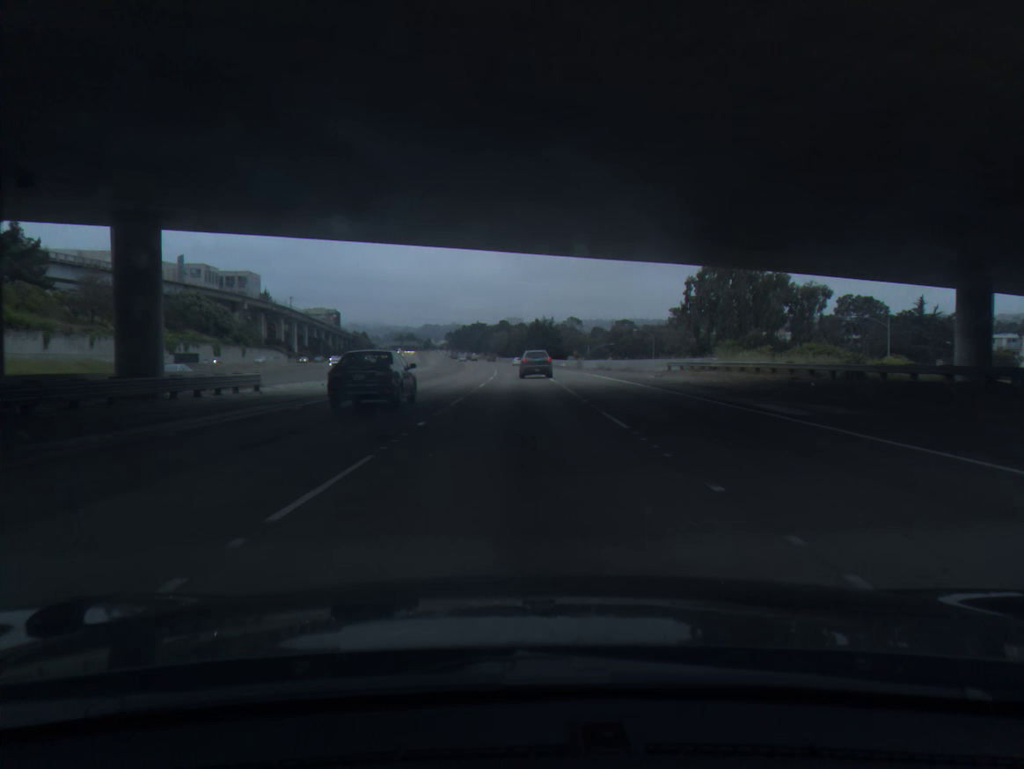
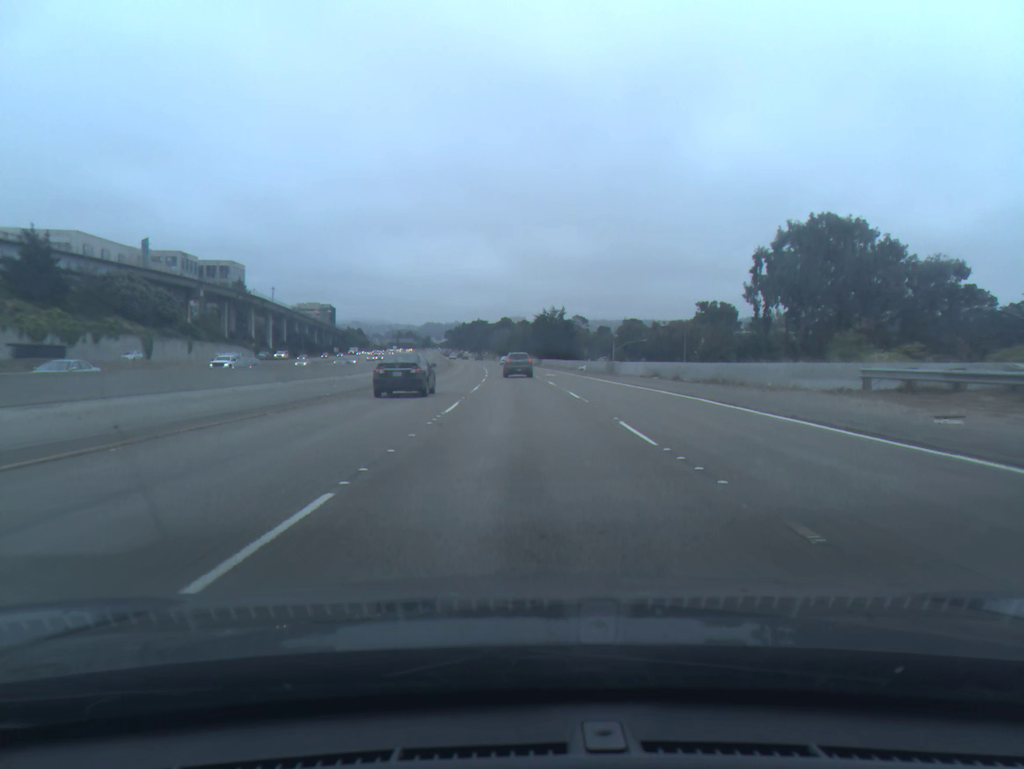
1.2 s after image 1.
(-0.1, +30.9) m; 0°
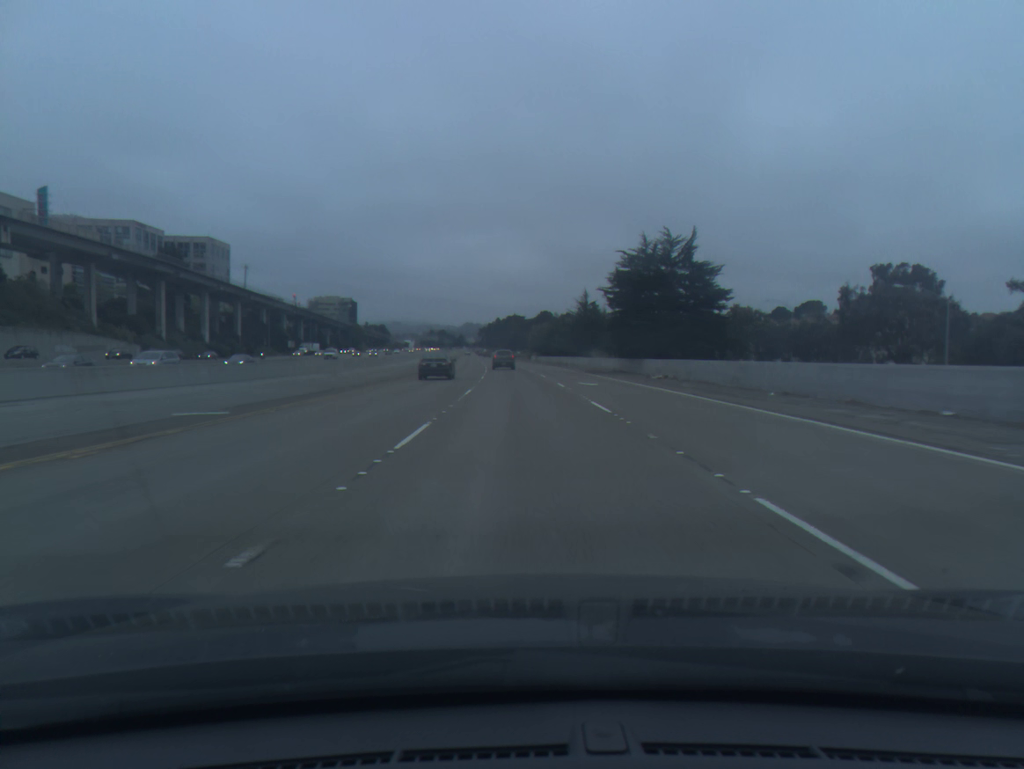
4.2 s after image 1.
(-1.7, +80.0) m; -3°
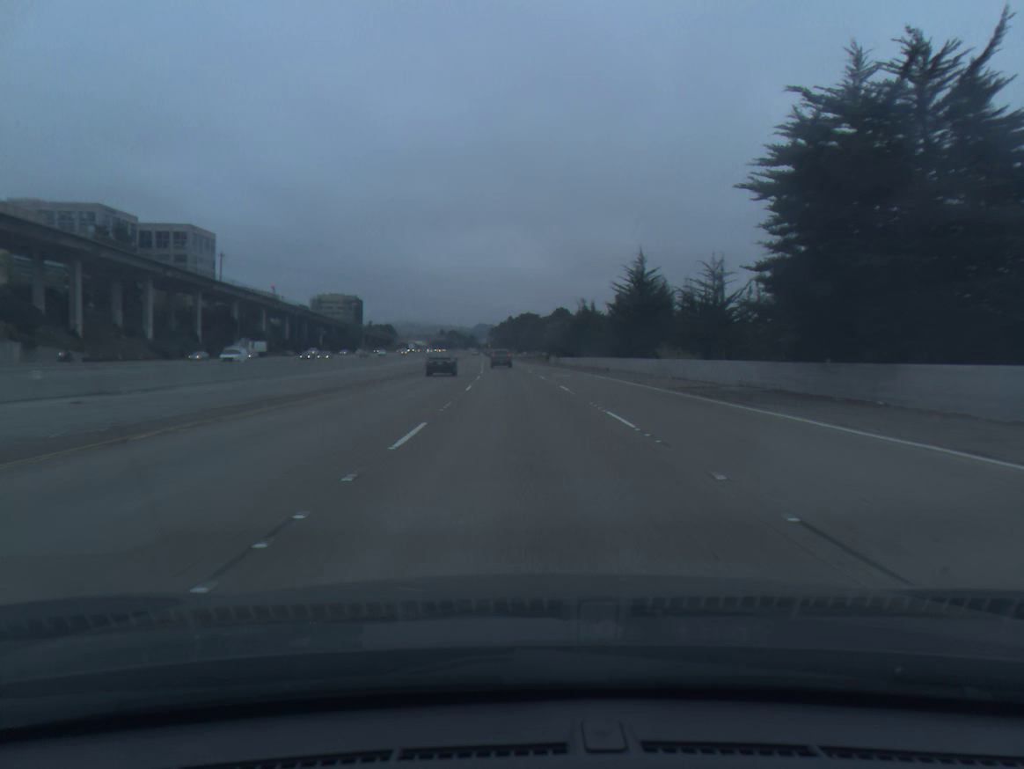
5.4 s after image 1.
(-0.3, +33.1) m; -1°
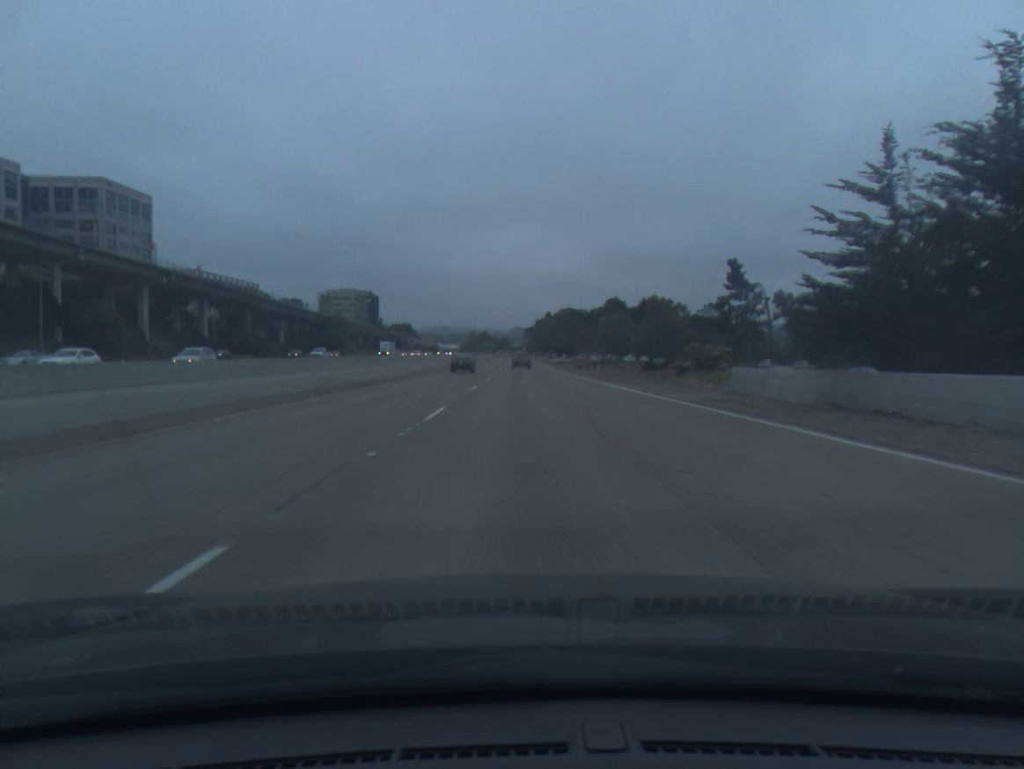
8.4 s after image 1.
(-2.2, +85.0) m; -3°
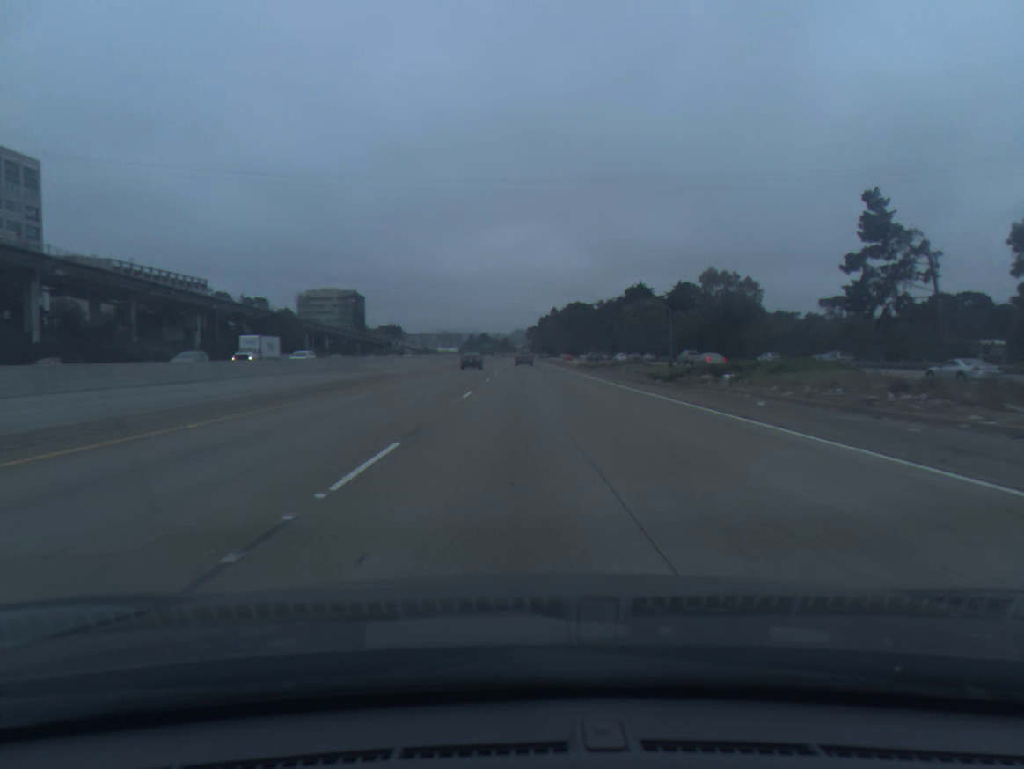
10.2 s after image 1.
(-0.2, +52.7) m; 0°
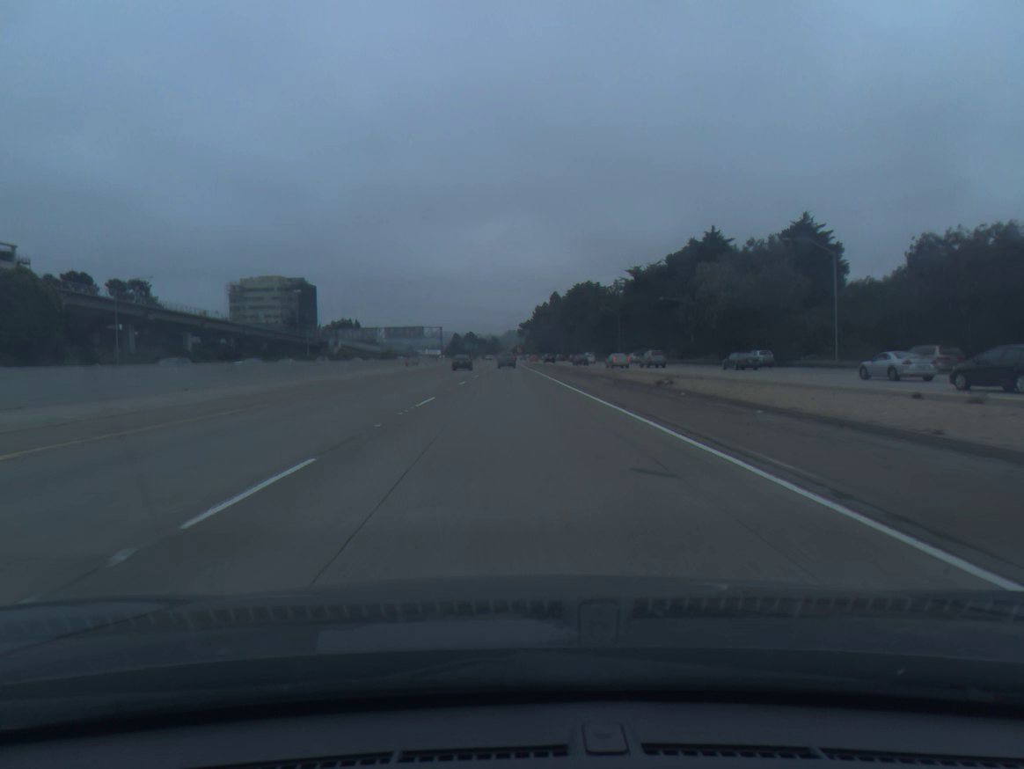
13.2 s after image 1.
(+0.8, +90.2) m; +1°
